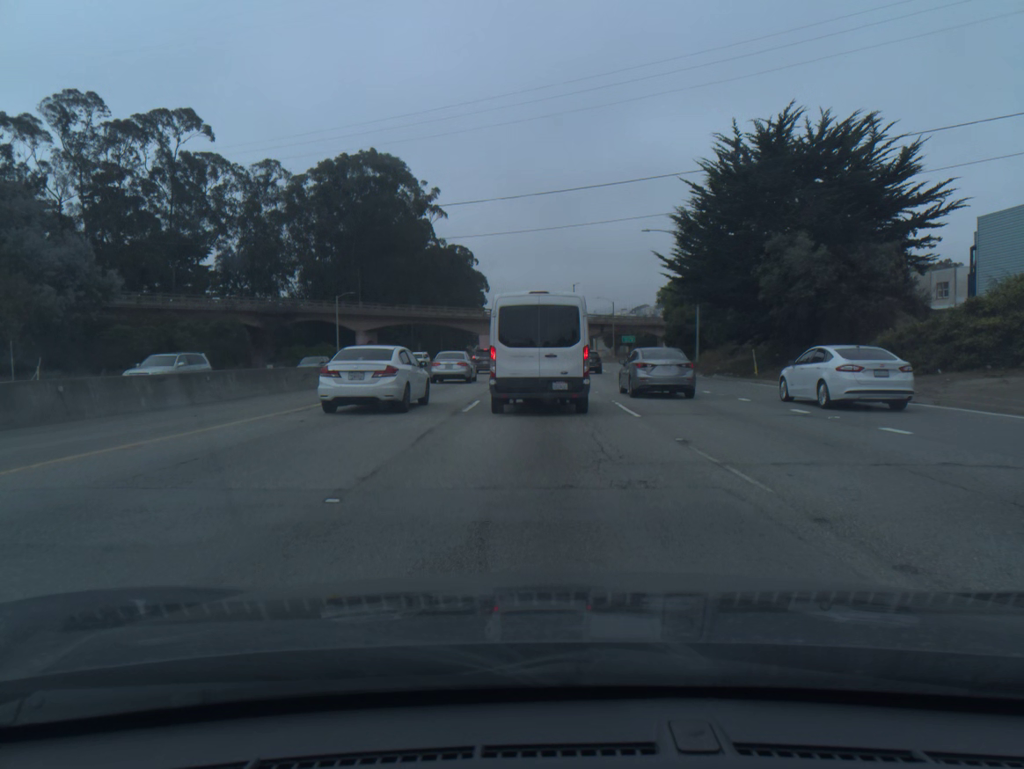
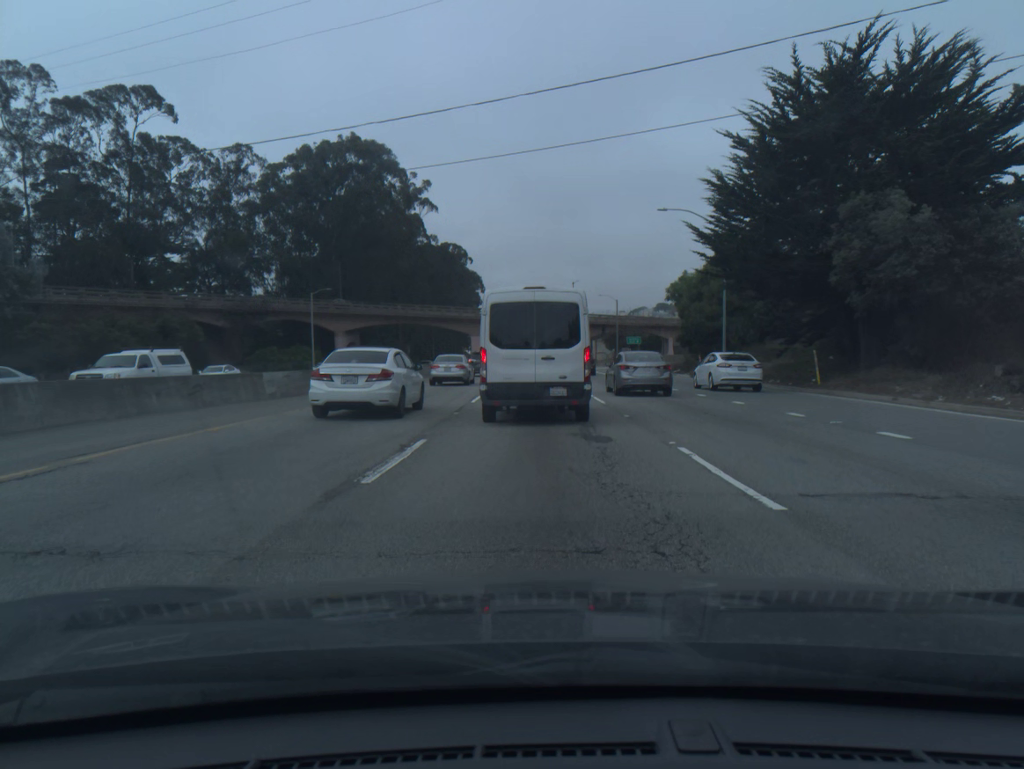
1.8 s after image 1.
(0.0, +9.5) m; +1°
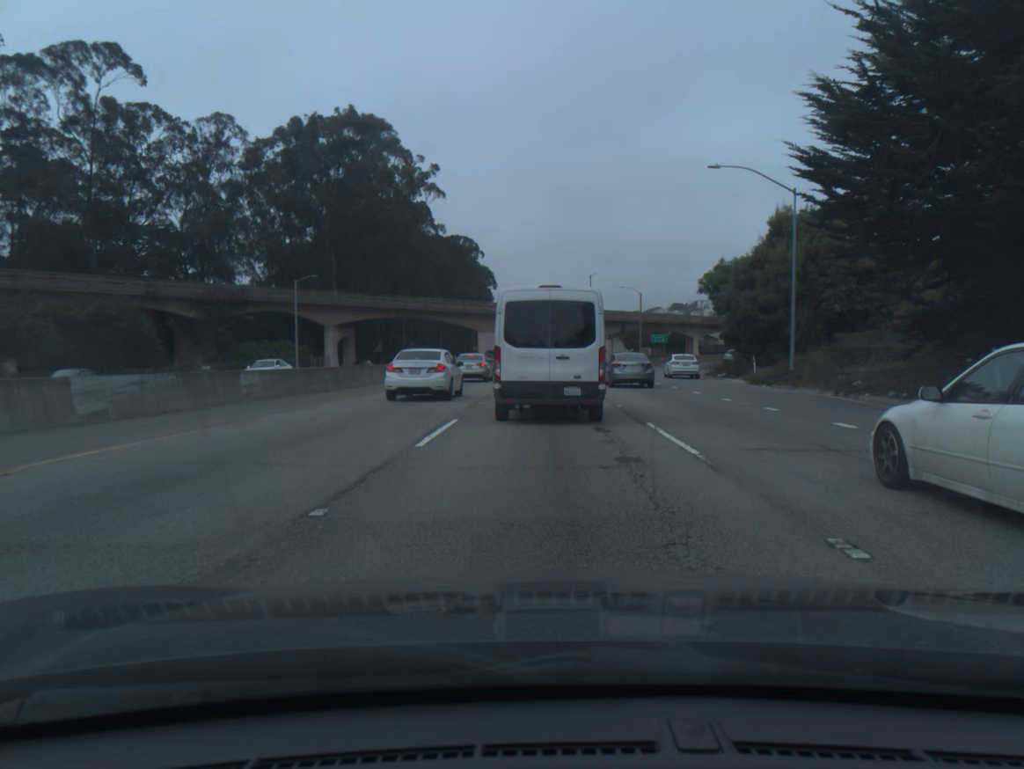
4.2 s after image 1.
(-0.2, +11.3) m; -2°
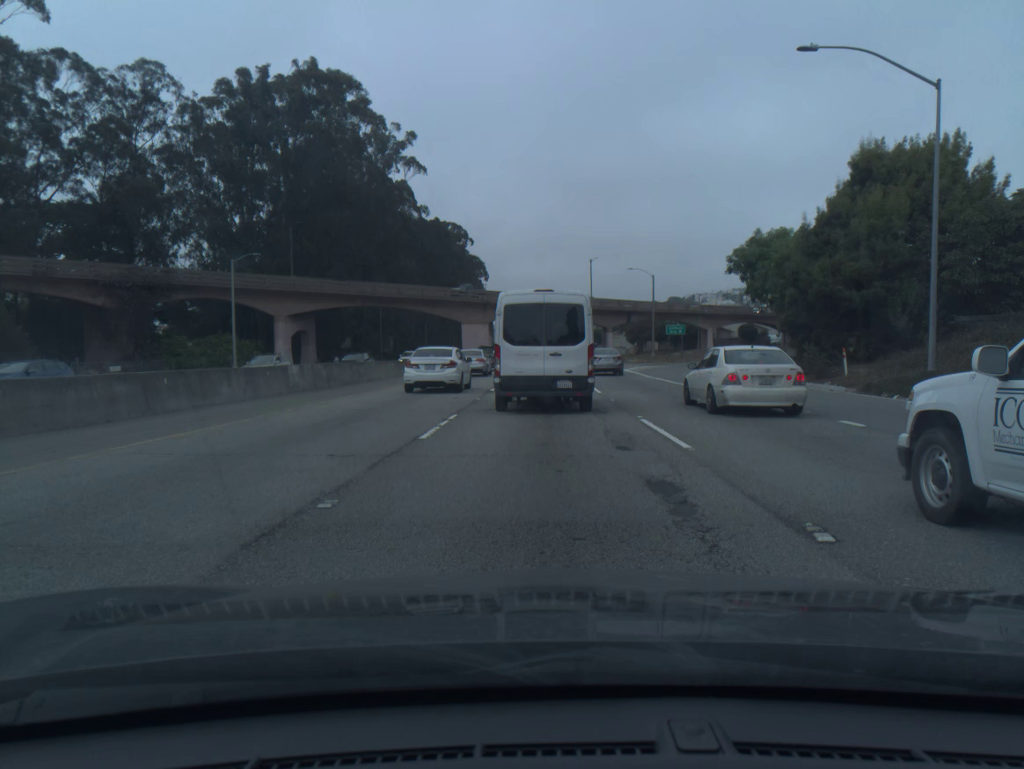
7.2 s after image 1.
(+0.2, +14.4) m; +1°
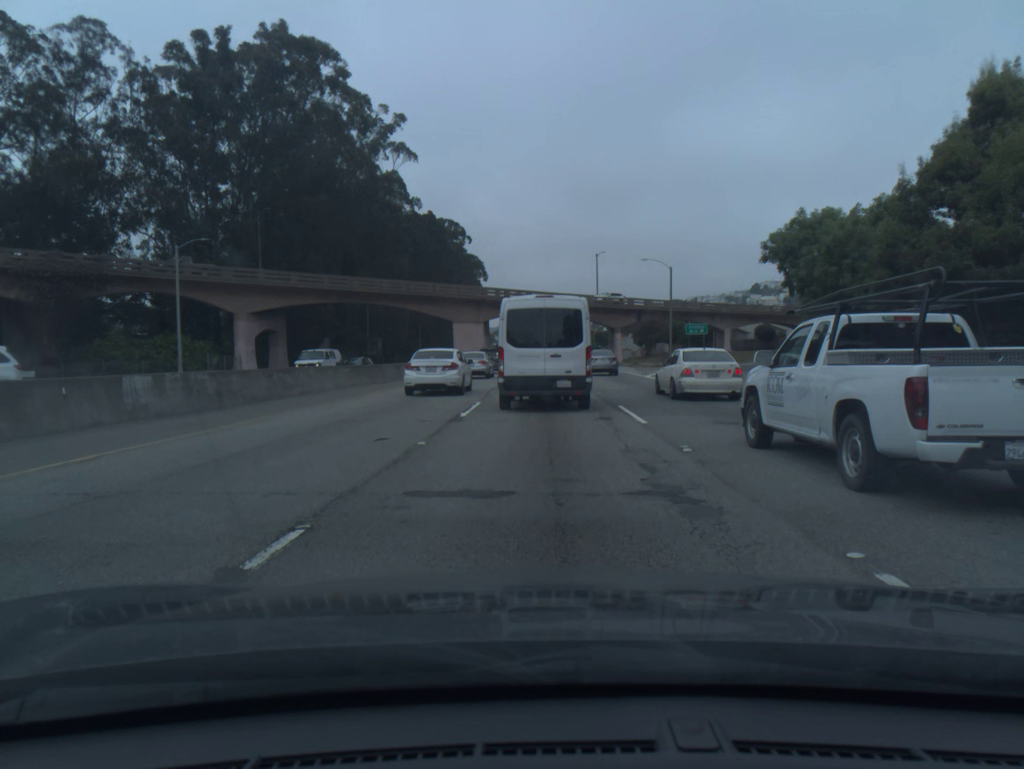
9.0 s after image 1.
(+0.1, +10.1) m; 0°
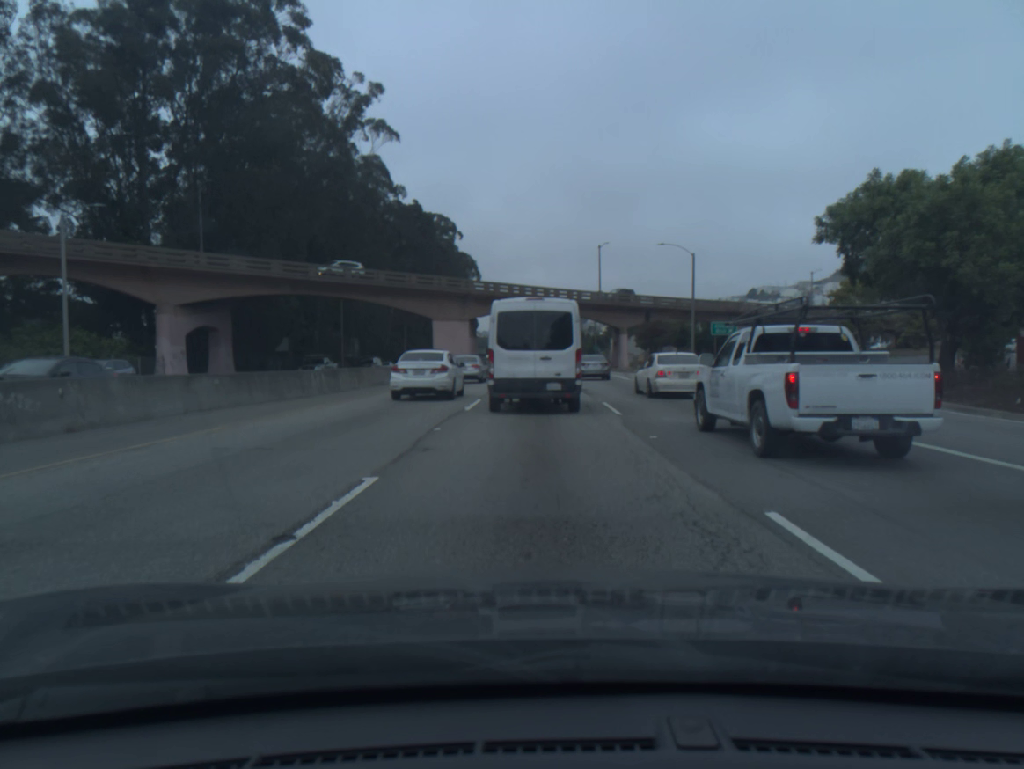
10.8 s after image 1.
(+0.1, +12.2) m; +1°
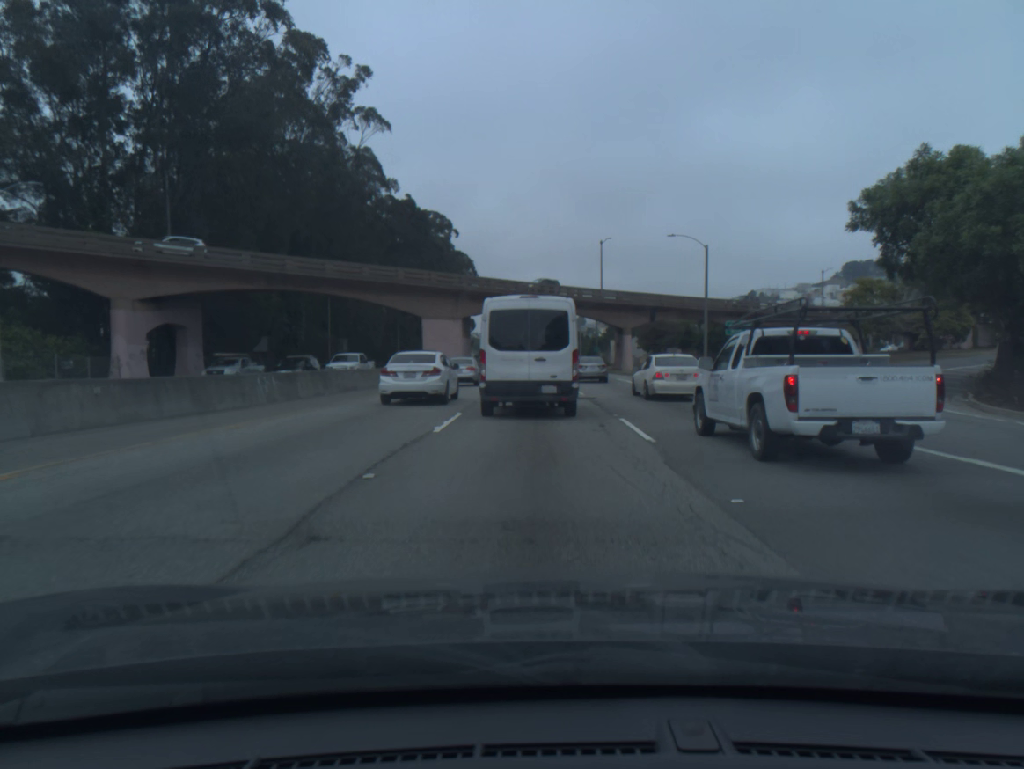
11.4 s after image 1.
(0.0, +5.0) m; 0°
